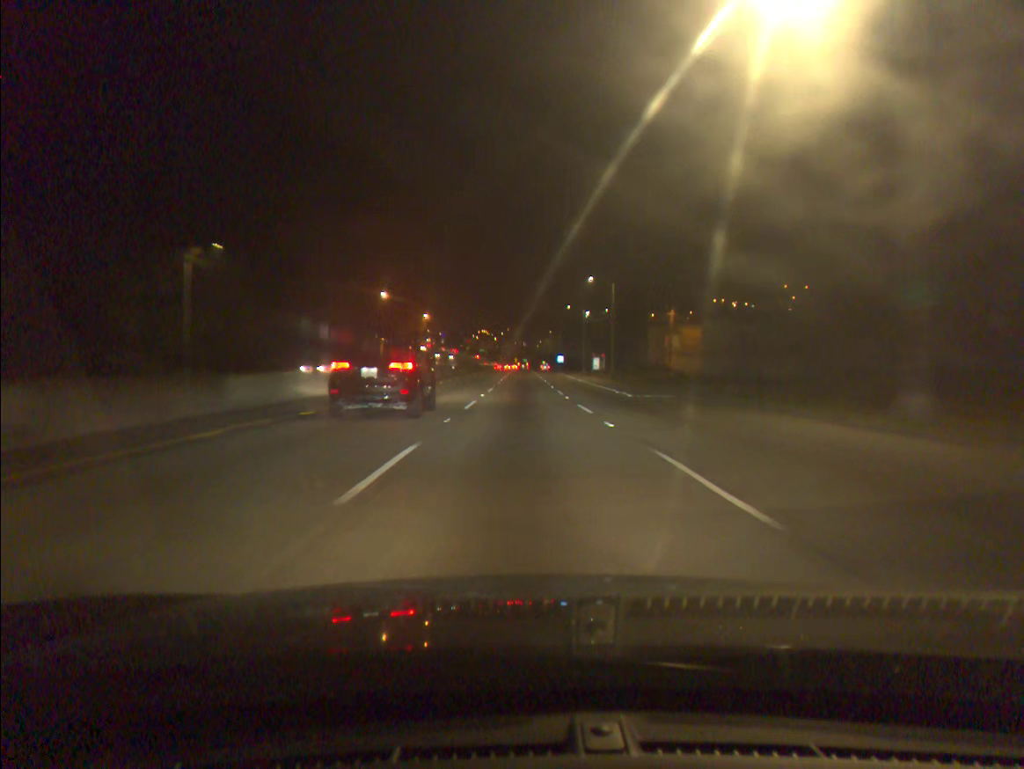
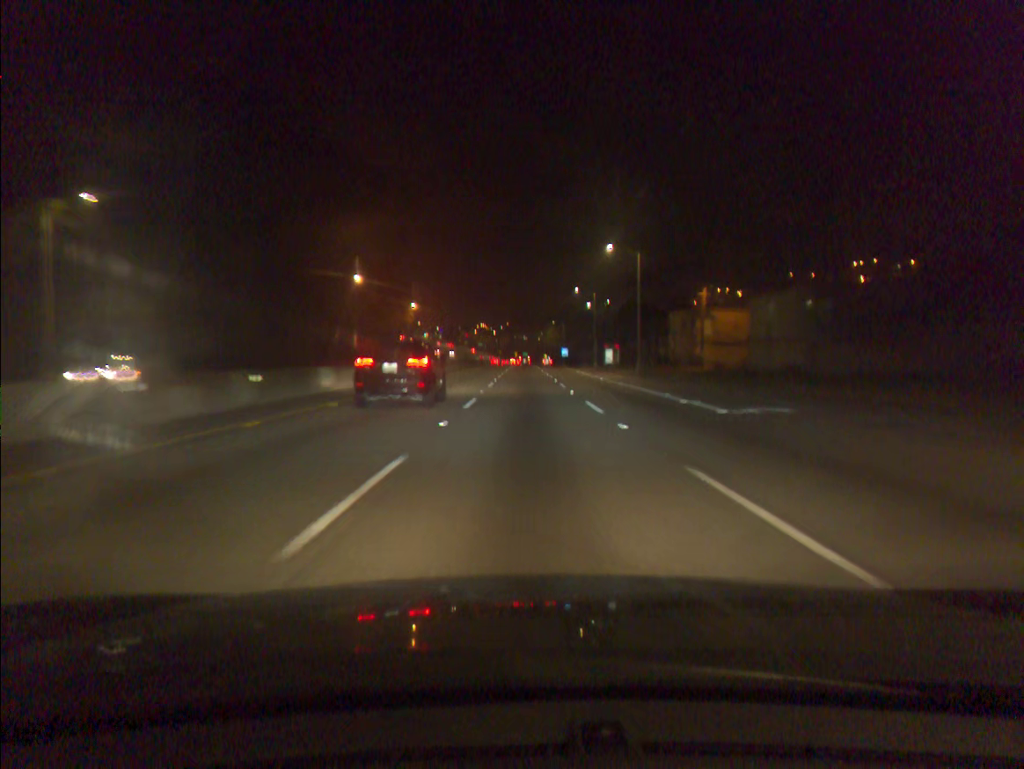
(0.0, +16.3) m; 0°
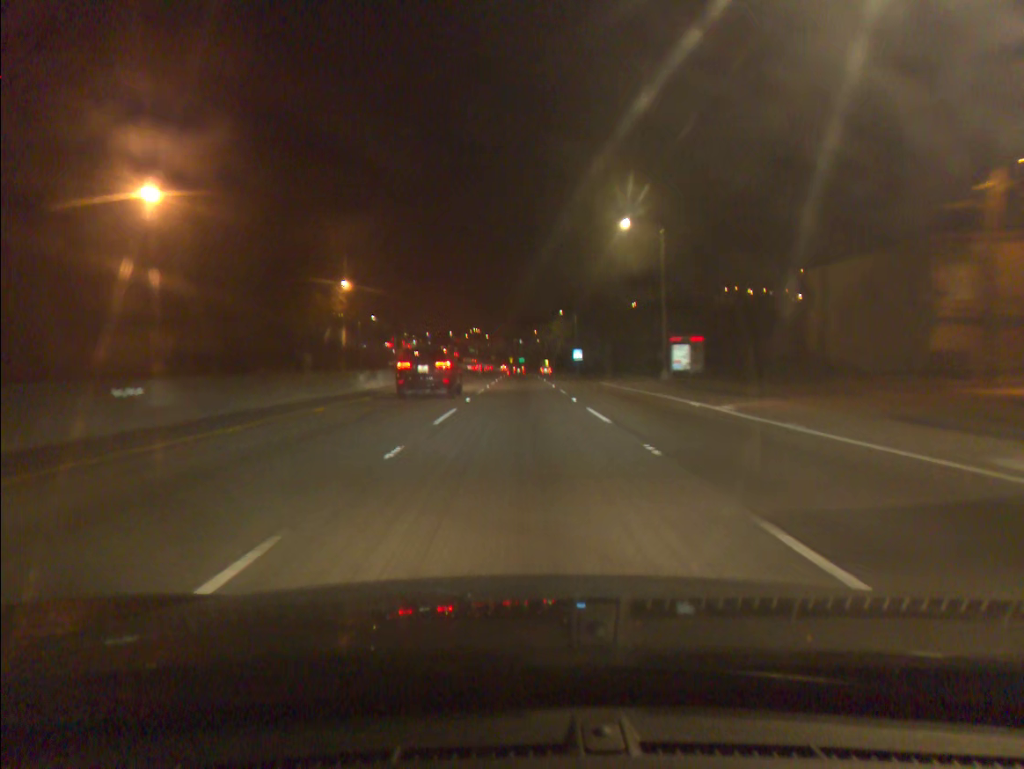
(+0.2, +48.7) m; 0°
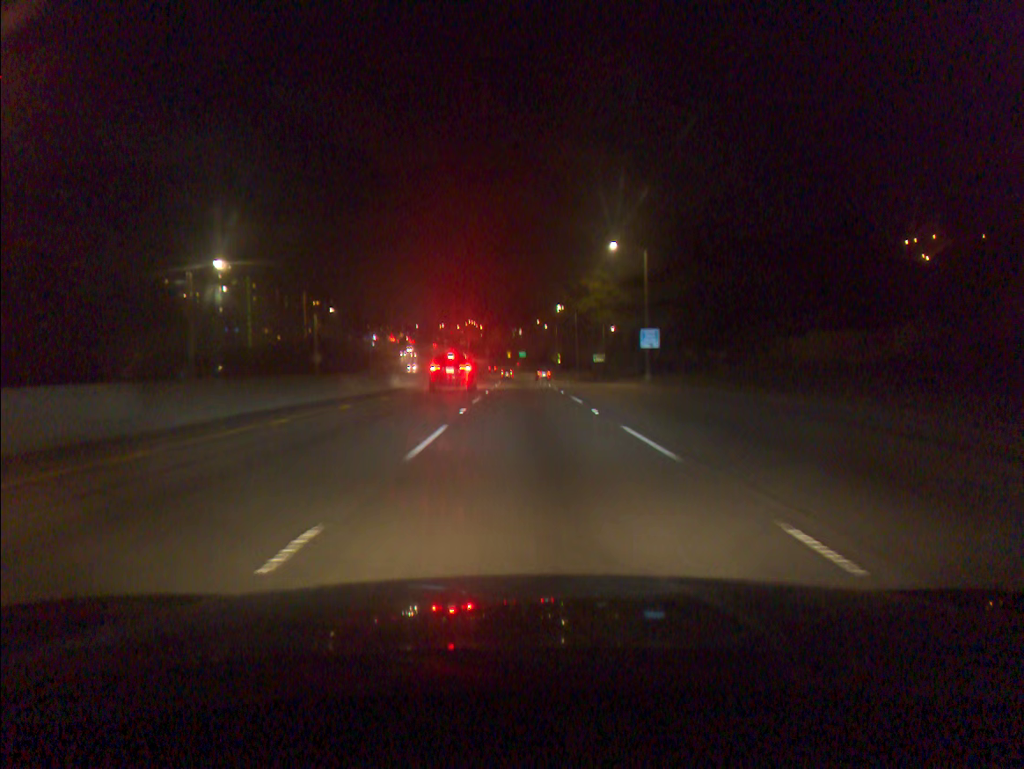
(-0.2, +64.4) m; 0°
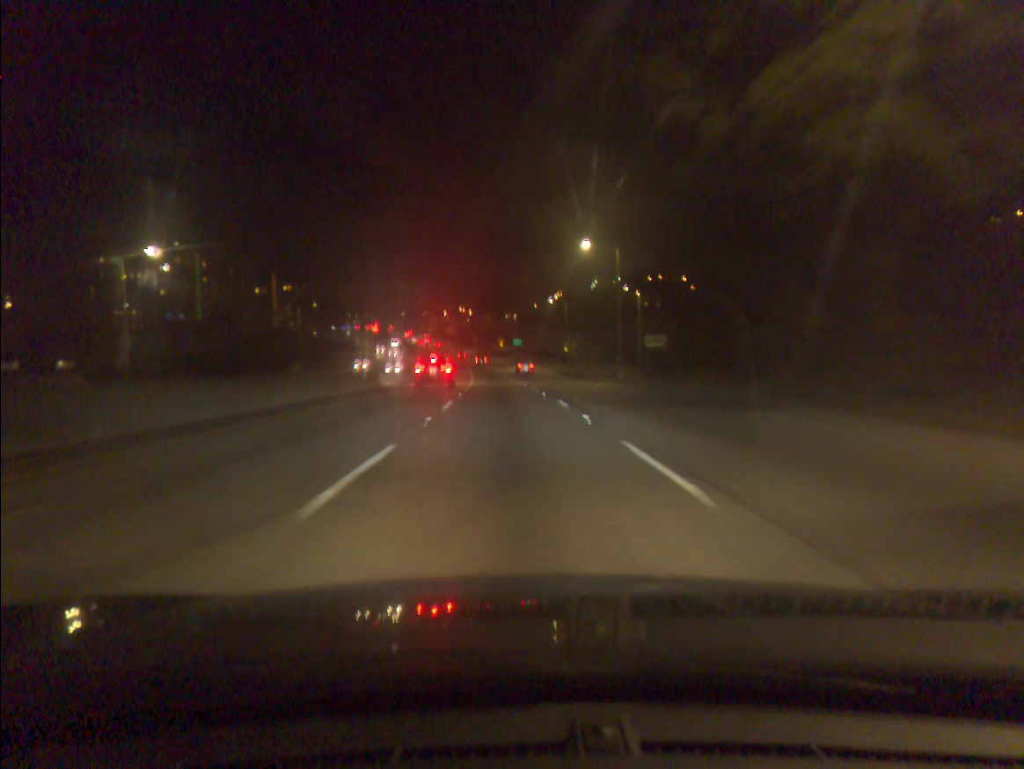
(+0.2, +47.7) m; 0°
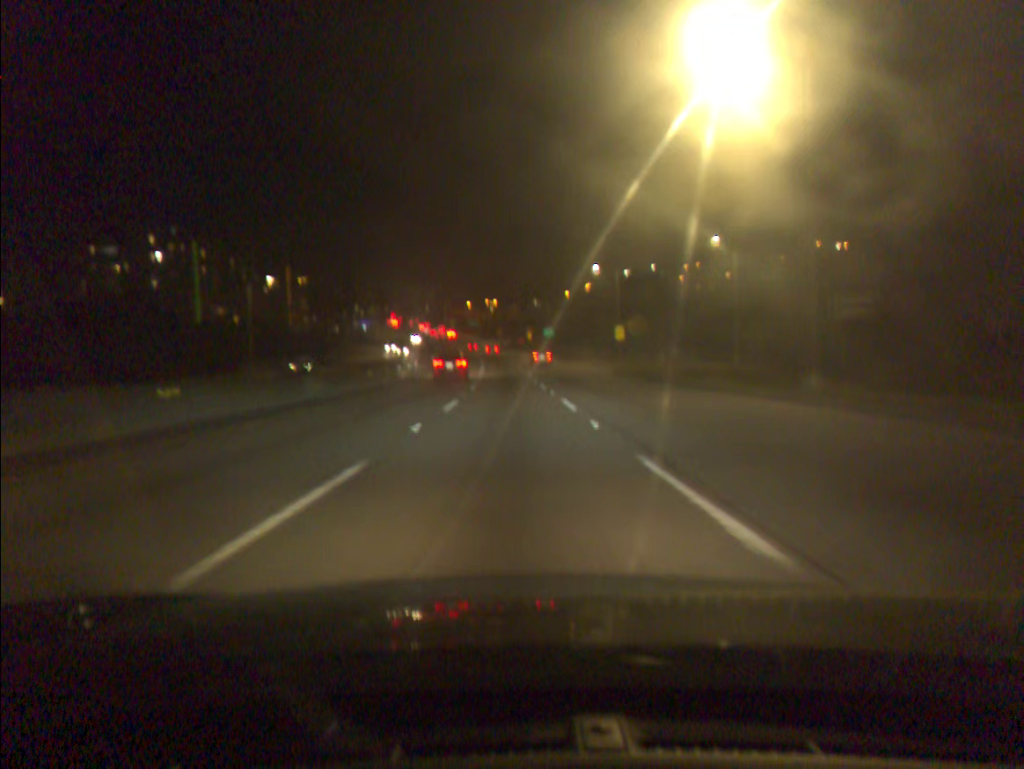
(-0.5, +31.3) m; -2°
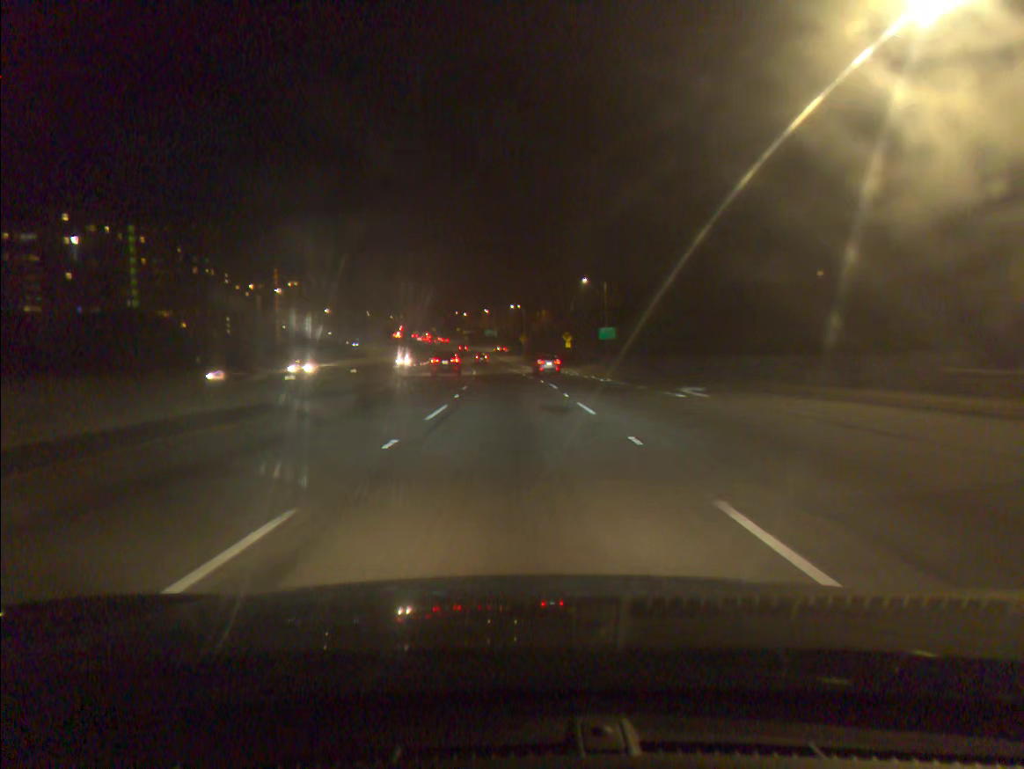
(-1.4, +61.9) m; -2°
